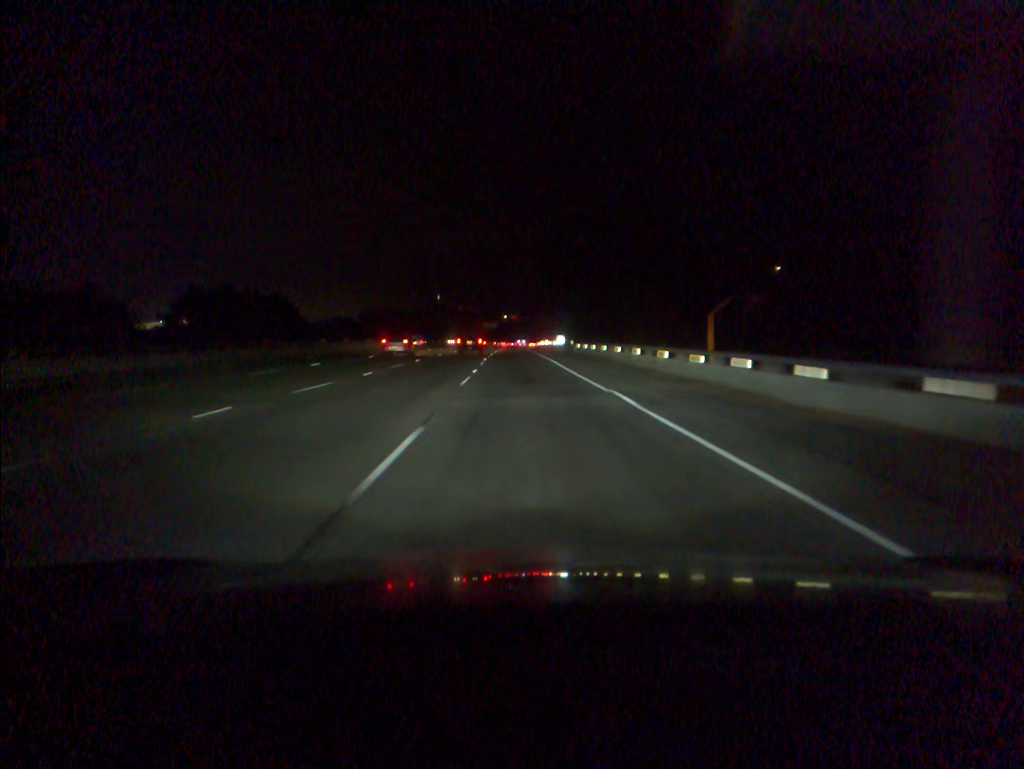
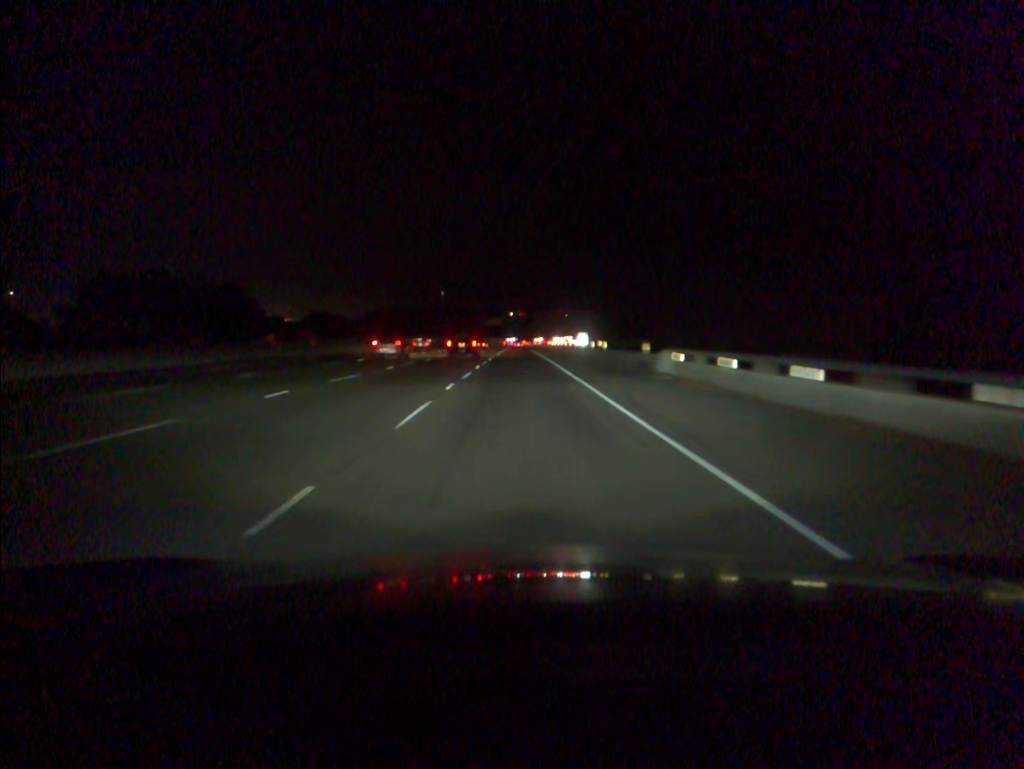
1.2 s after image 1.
(-0.2, +39.4) m; 0°
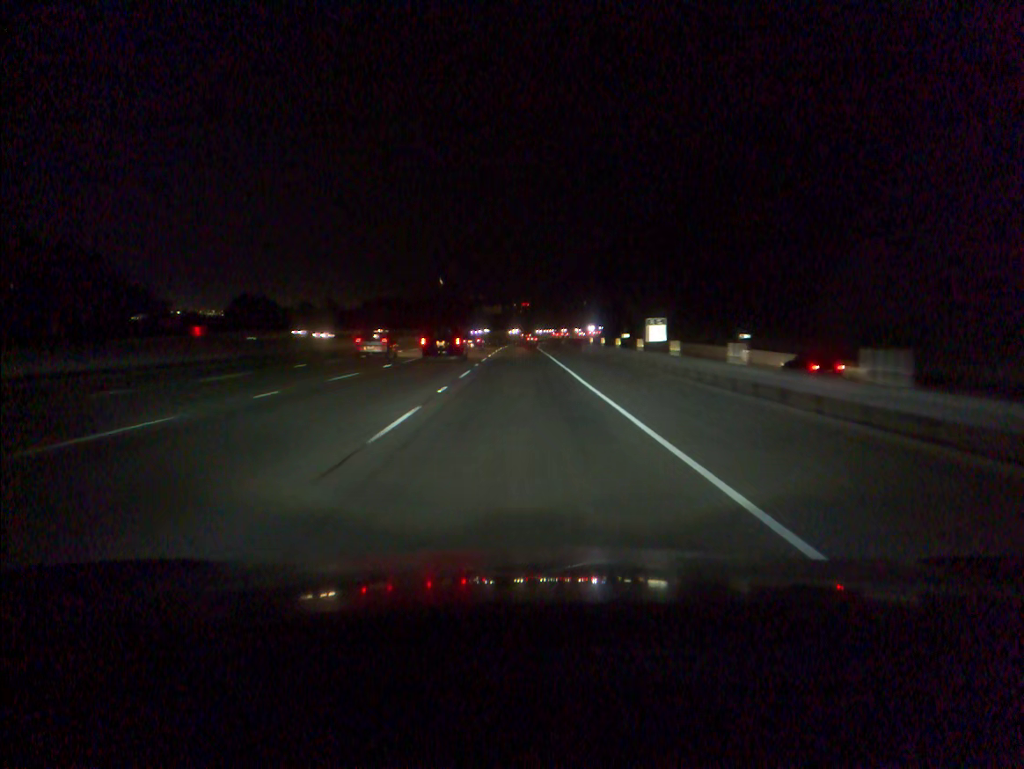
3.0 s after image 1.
(-0.2, +59.0) m; 0°
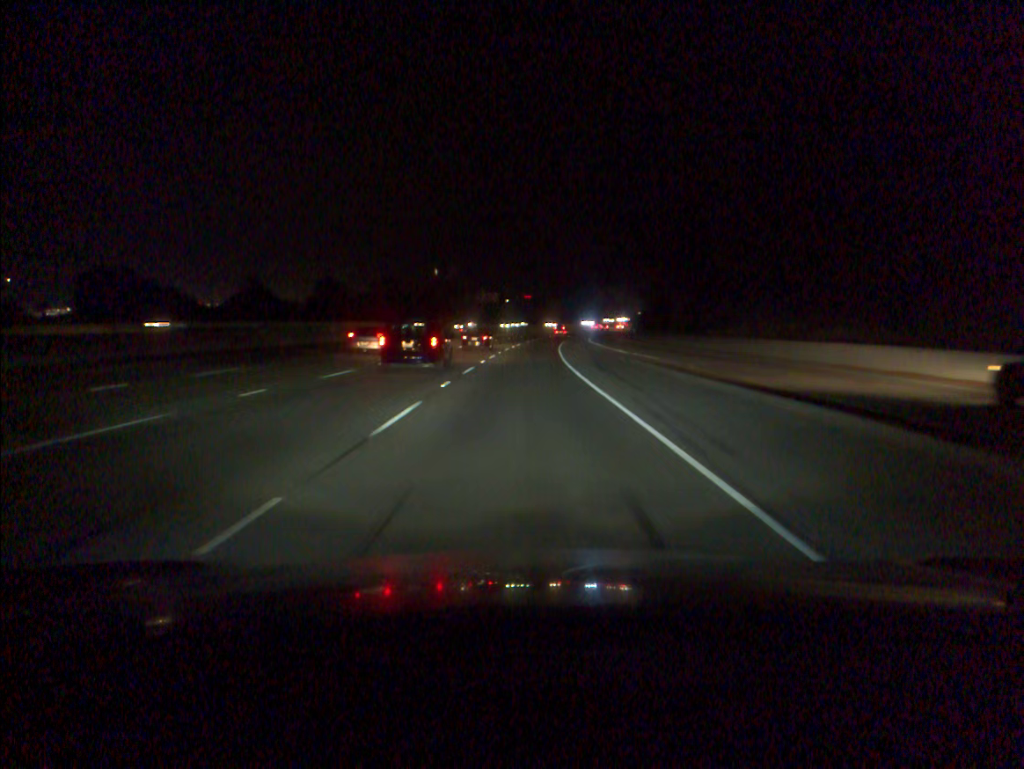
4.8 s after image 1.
(-0.1, +57.8) m; 0°
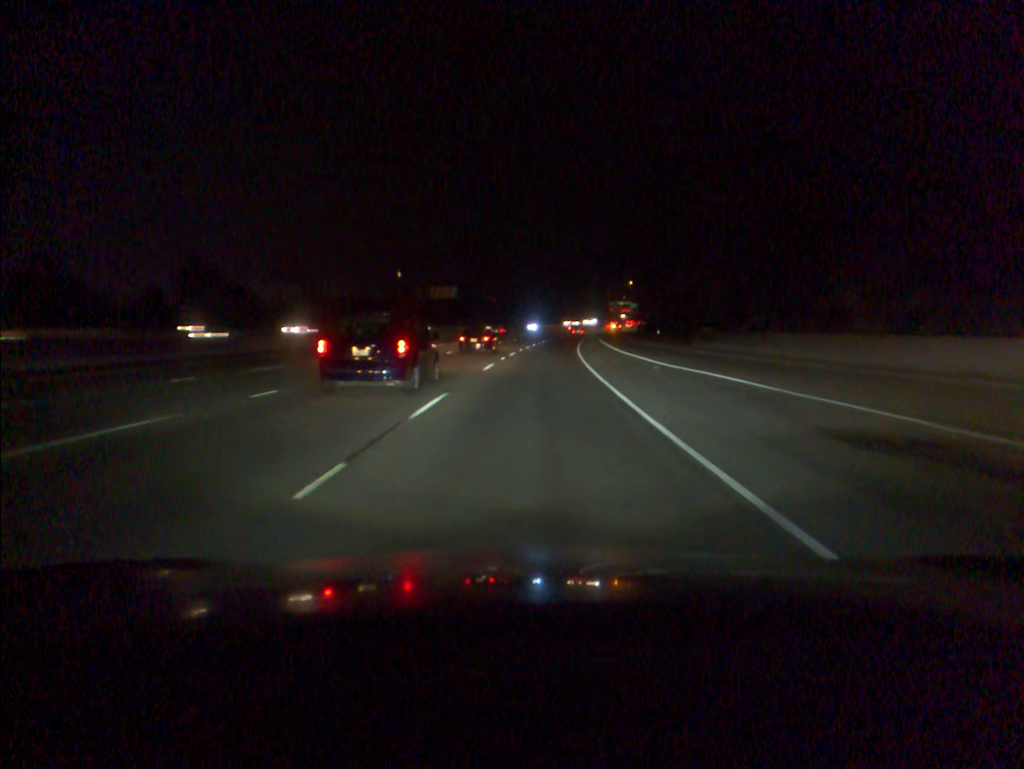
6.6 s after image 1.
(+0.8, +56.7) m; +2°
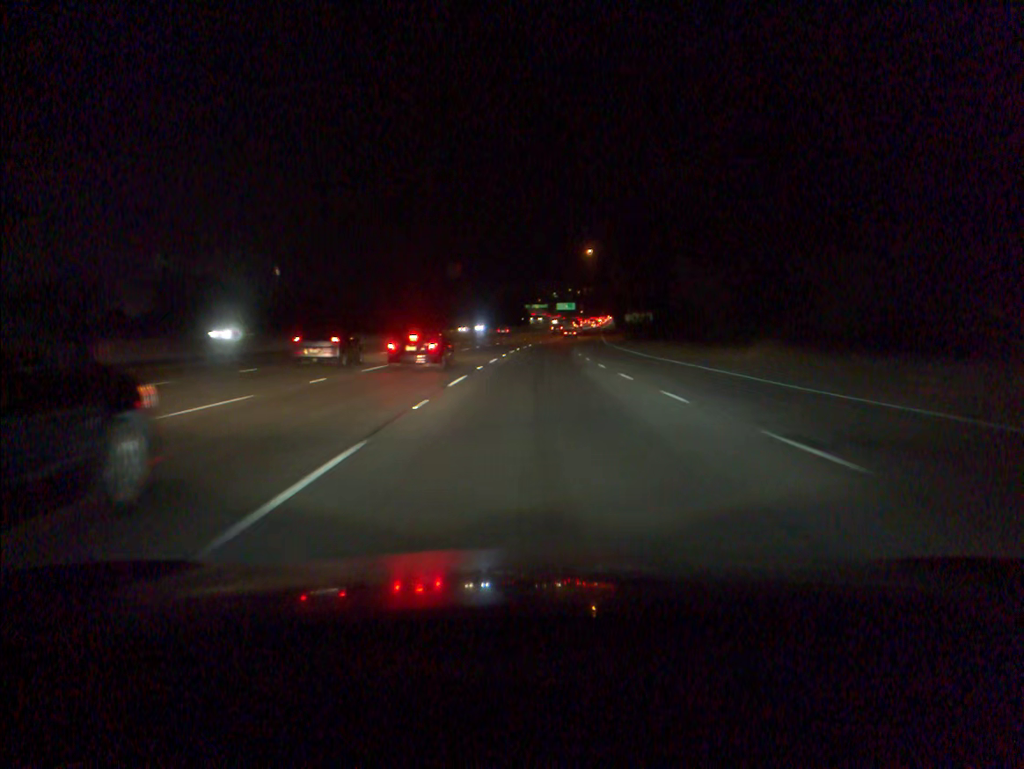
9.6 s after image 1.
(+5.7, +94.1) m; +7°
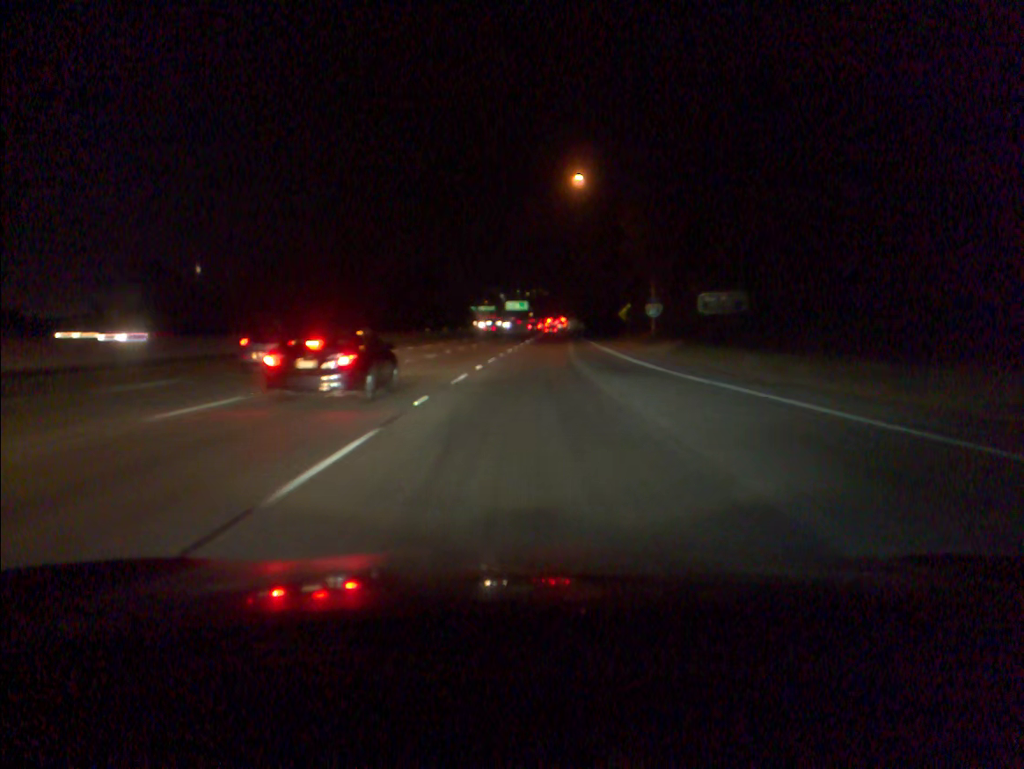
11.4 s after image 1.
(+1.8, +56.9) m; +4°
